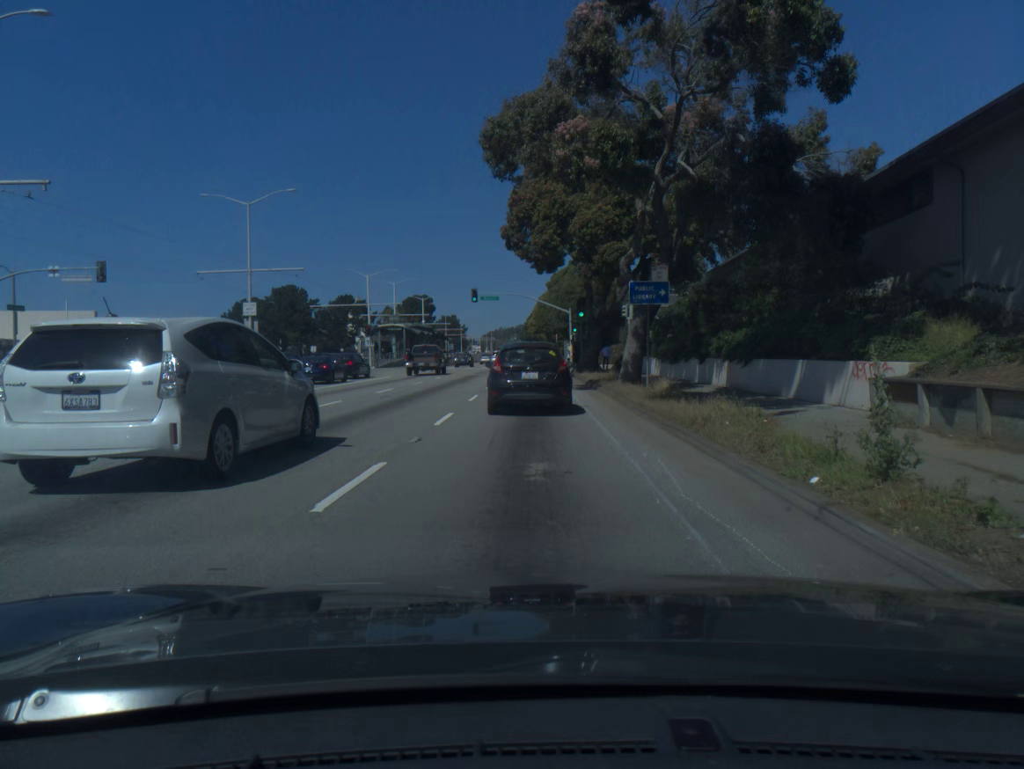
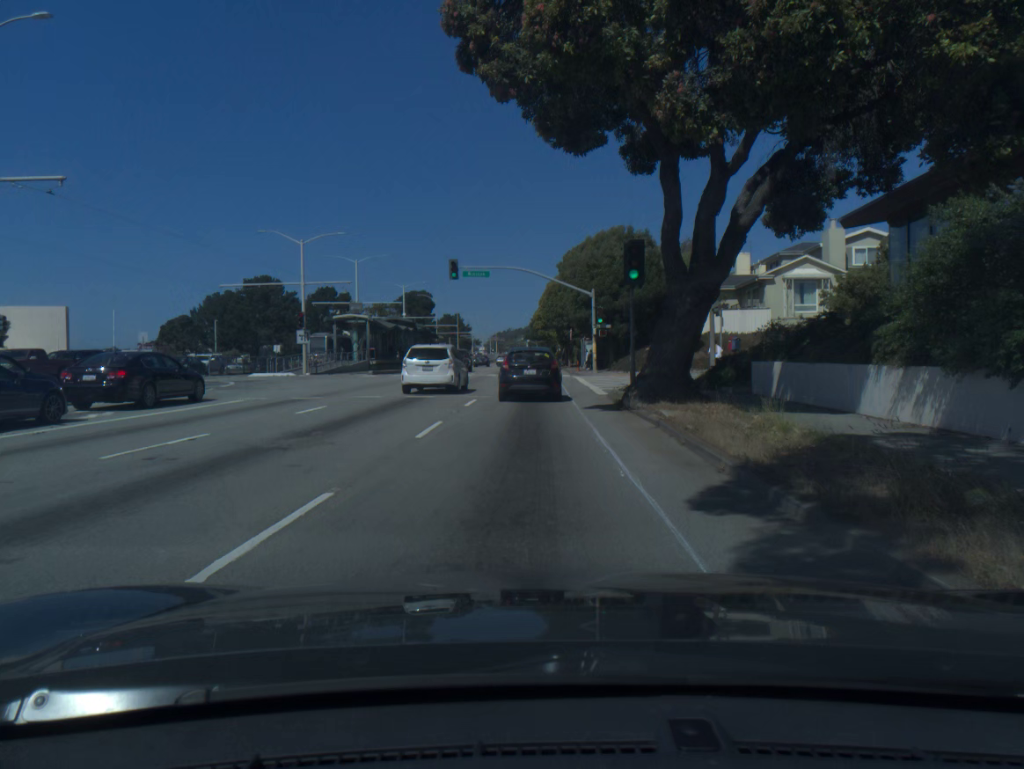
(-0.1, +23.3) m; -1°
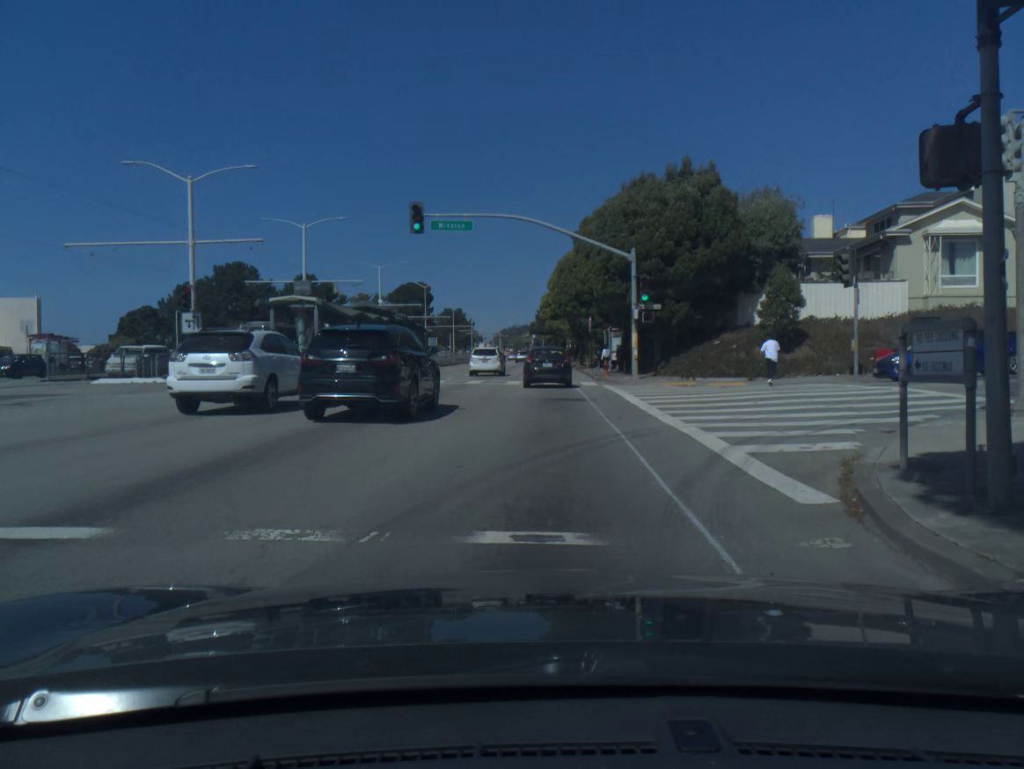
(-0.1, +18.1) m; 0°
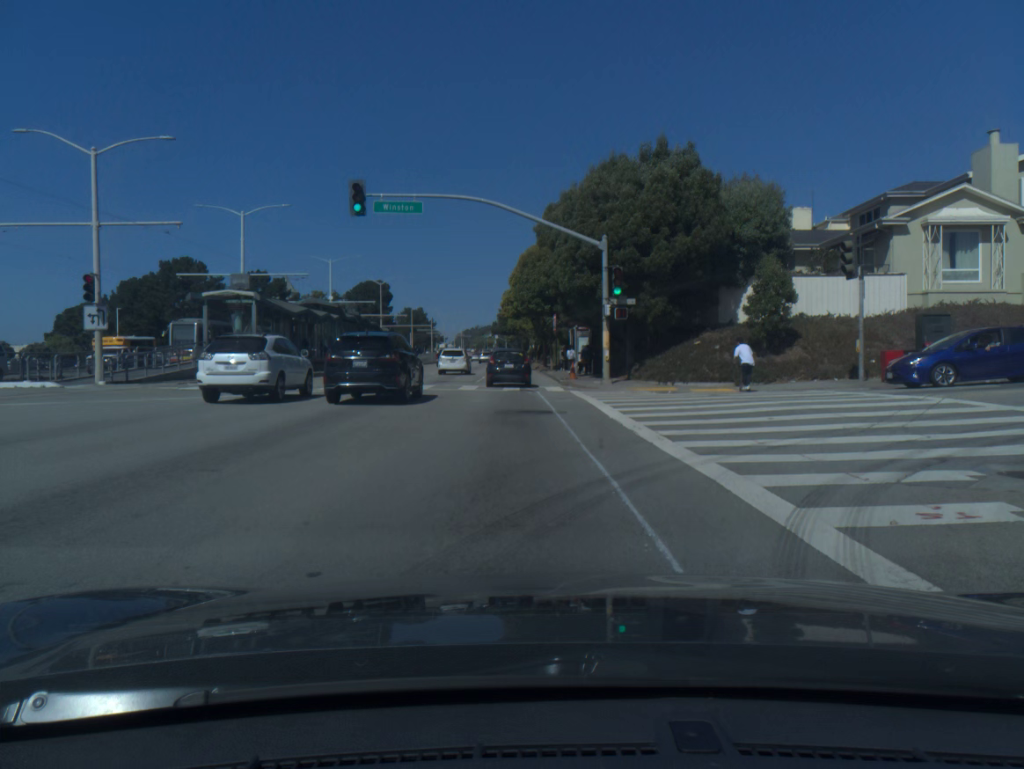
(+0.1, +3.9) m; +4°
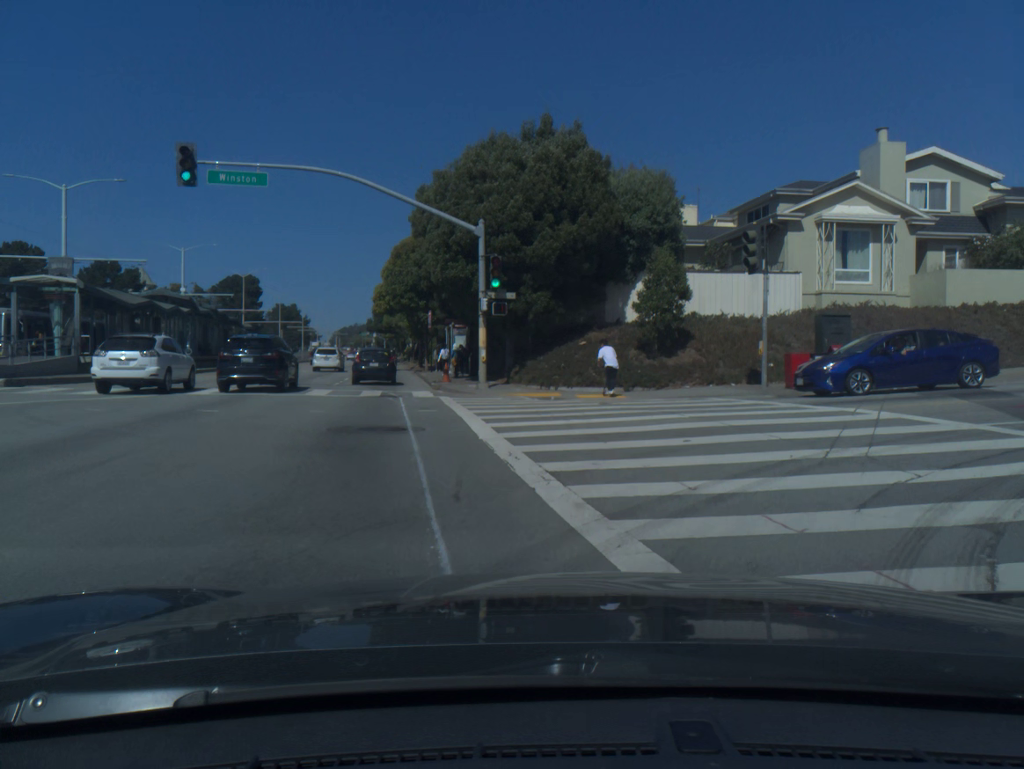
(+0.3, +3.6) m; +12°
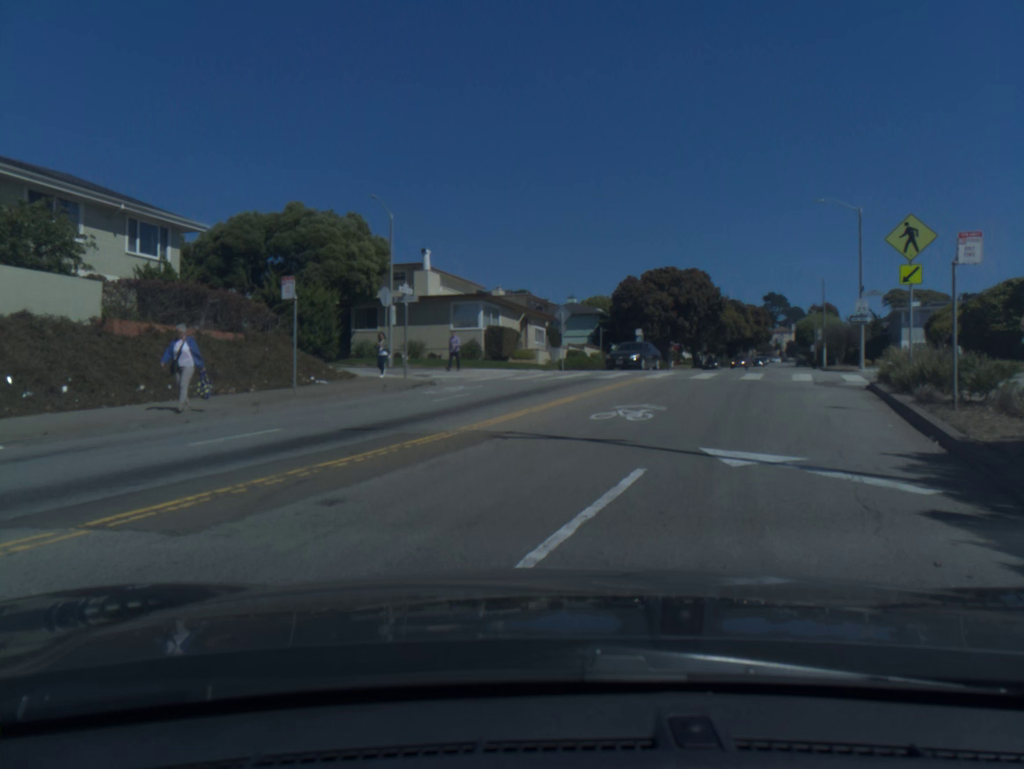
(+6.3, +10.3) m; +63°
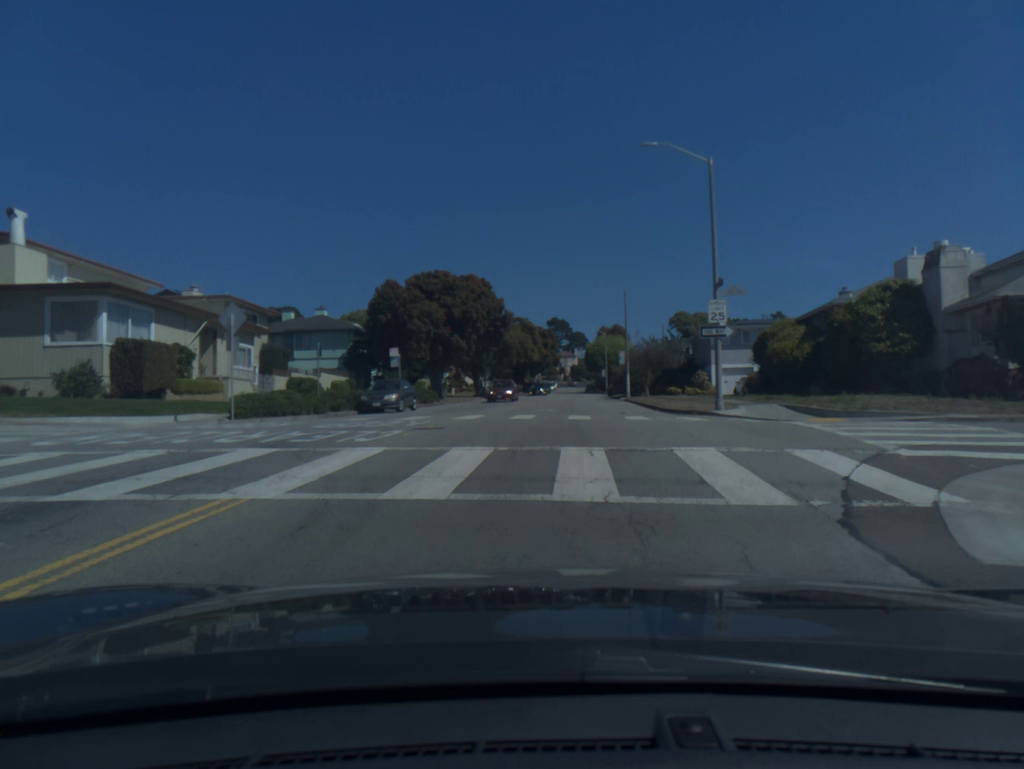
(+2.0, +17.6) m; +9°
